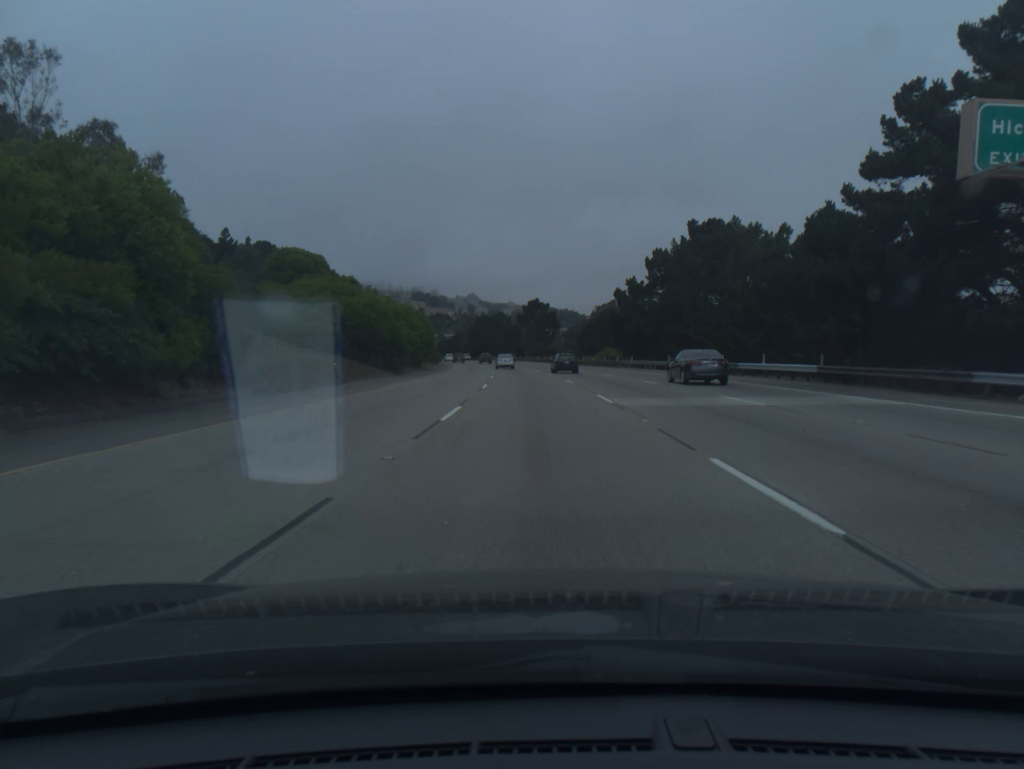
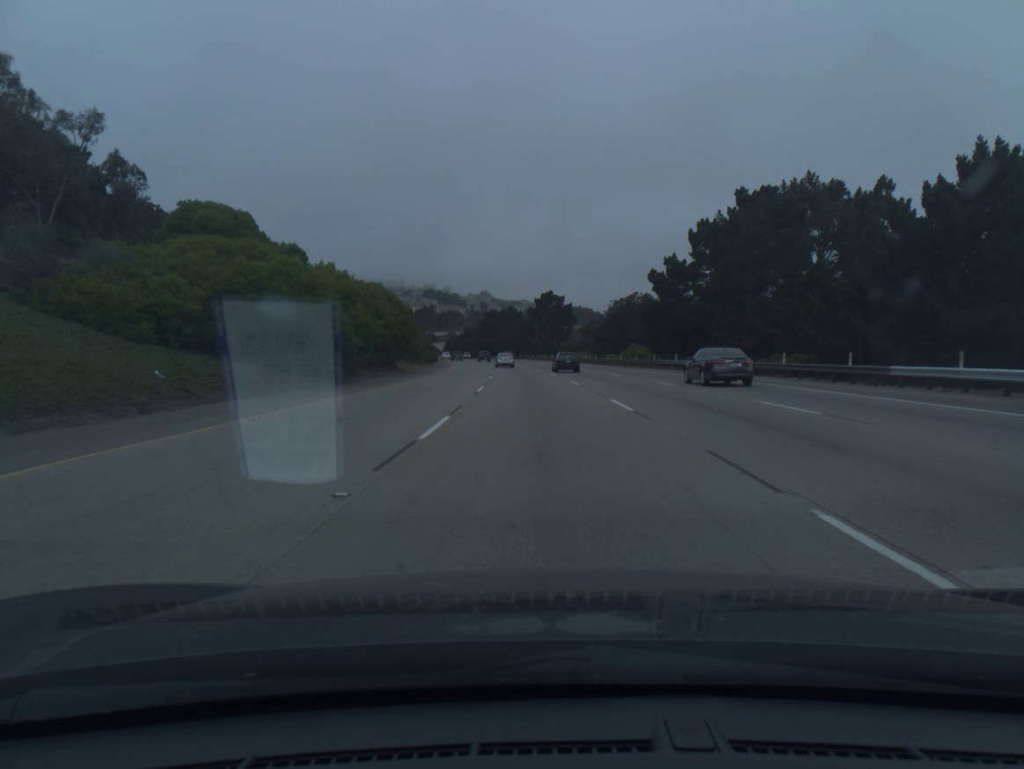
(-0.1, +17.8) m; -1°
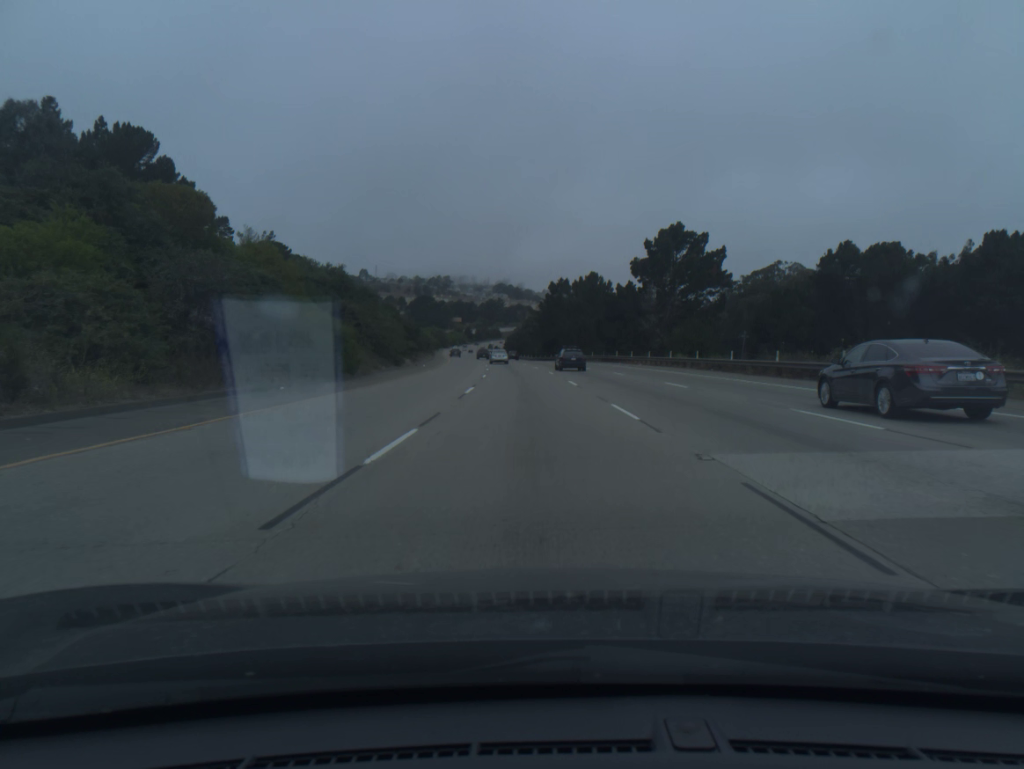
(-4.0, +90.1) m; -5°
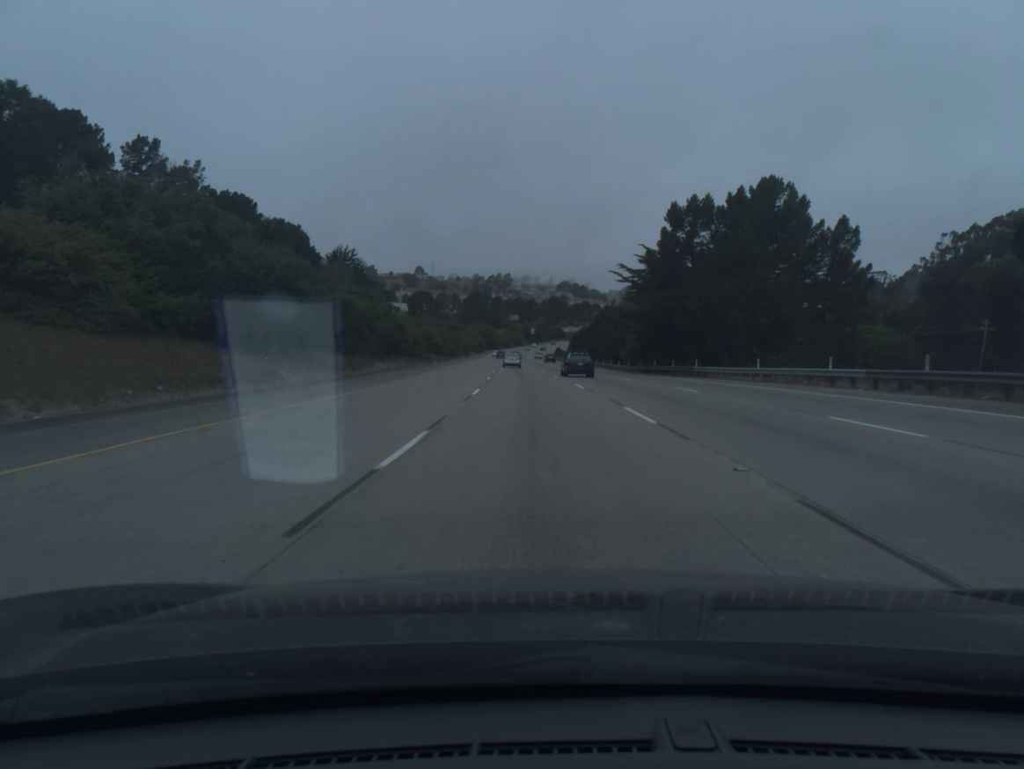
(-3.2, +73.3) m; -5°
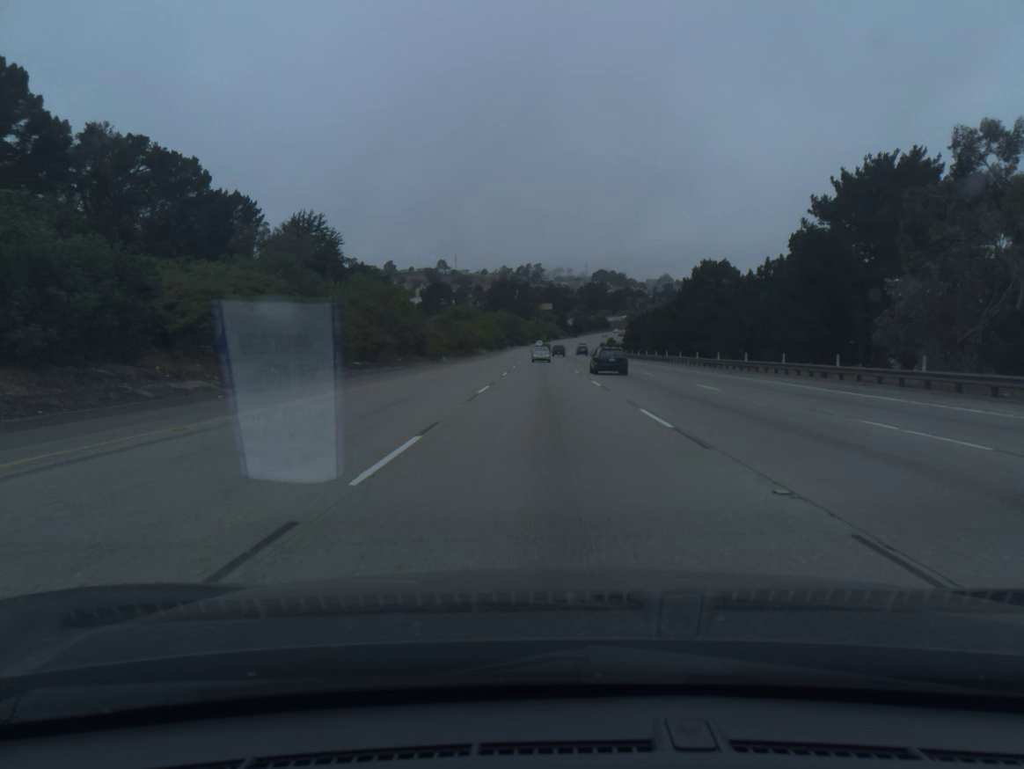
(-2.1, +74.2) m; -2°
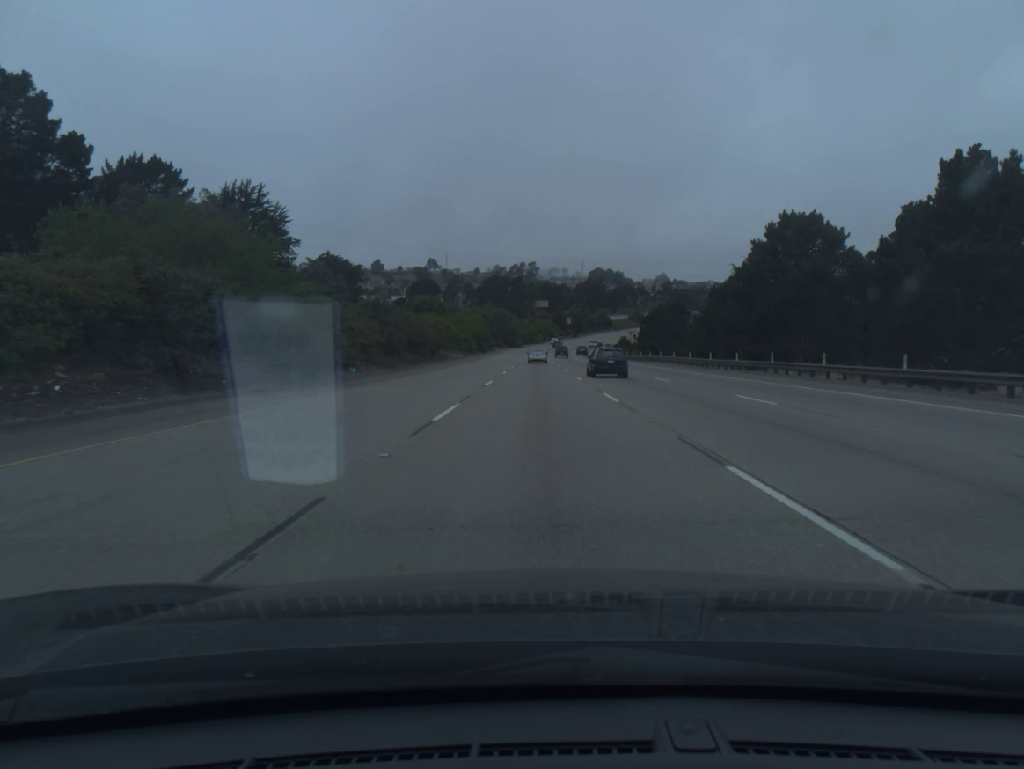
(+0.1, +37.2) m; 0°
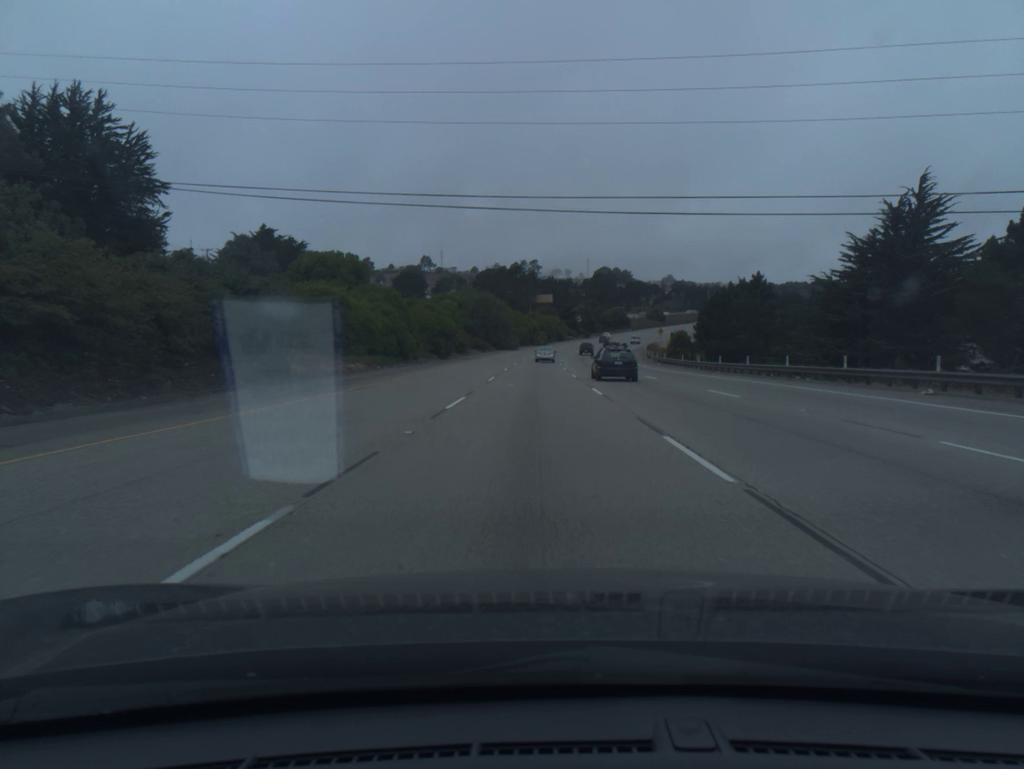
(0.0, +55.6) m; 0°
